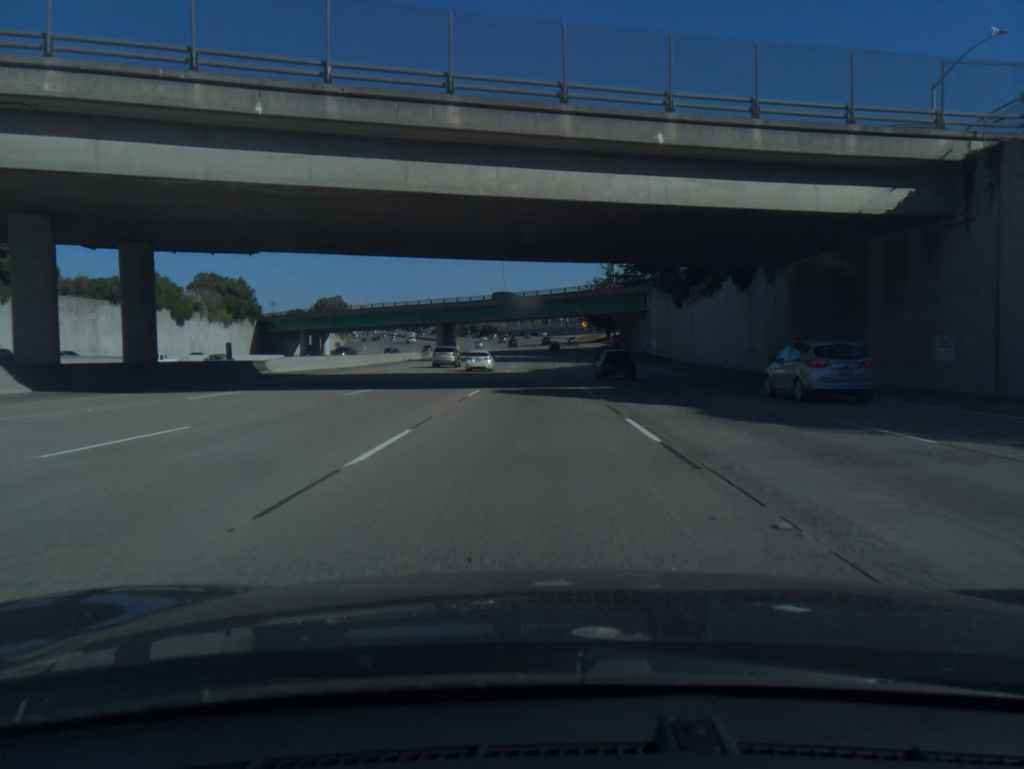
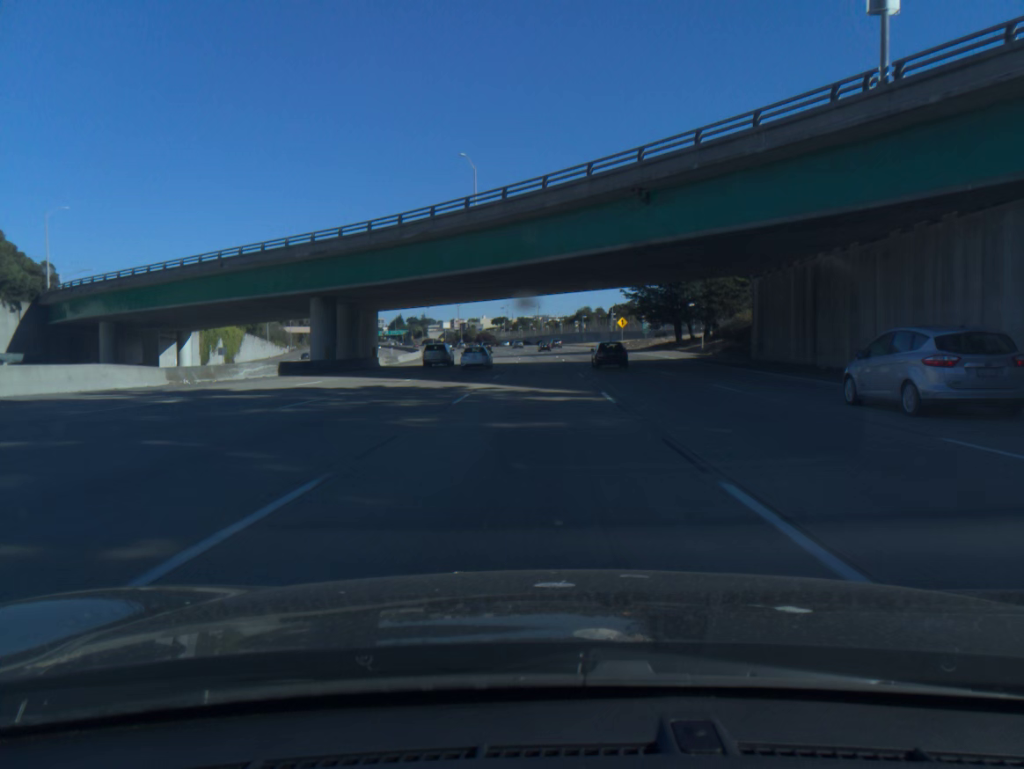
(-0.3, +76.3) m; -1°
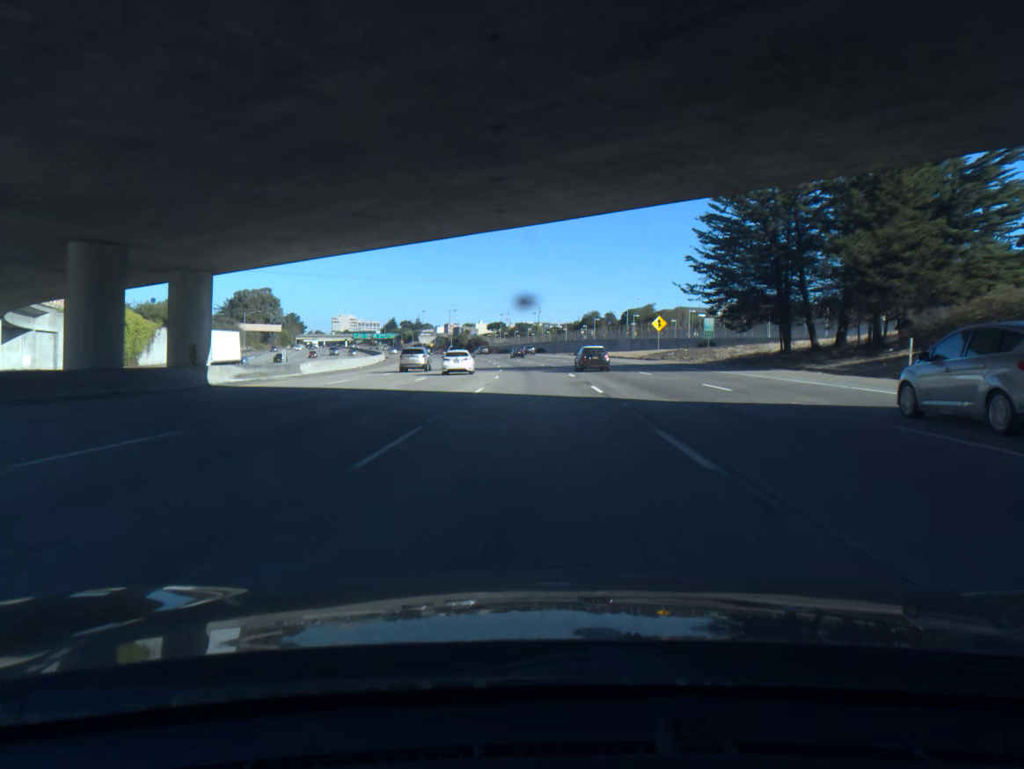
(0.0, +38.0) m; 0°
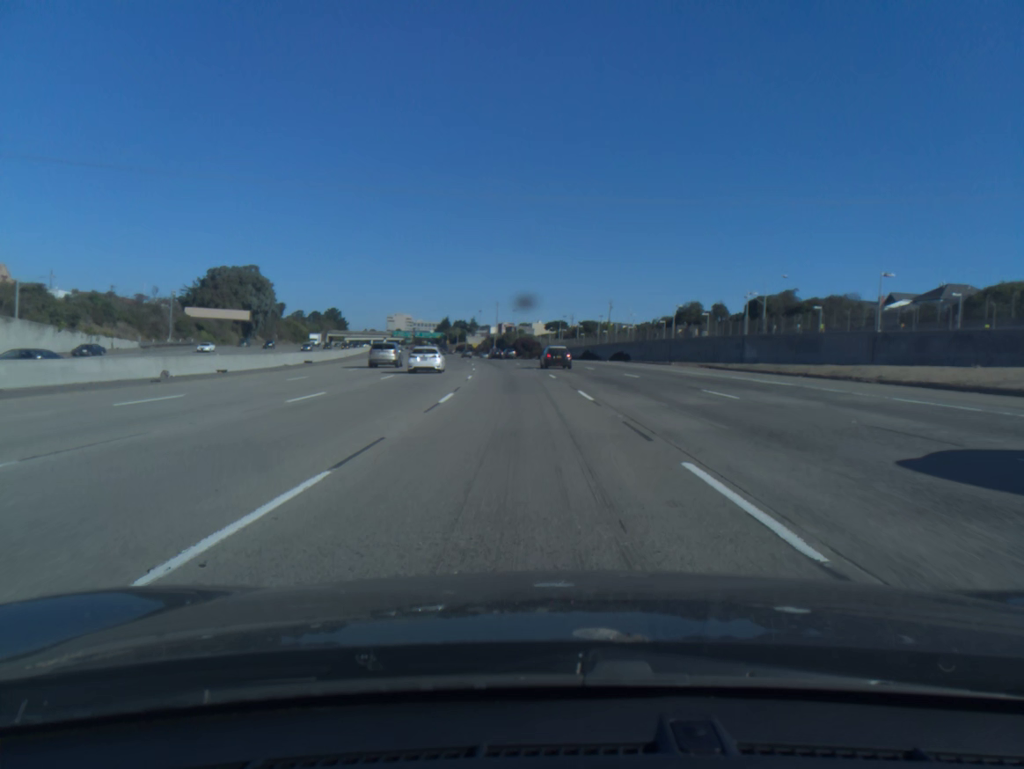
(-2.0, +74.8) m; -4°
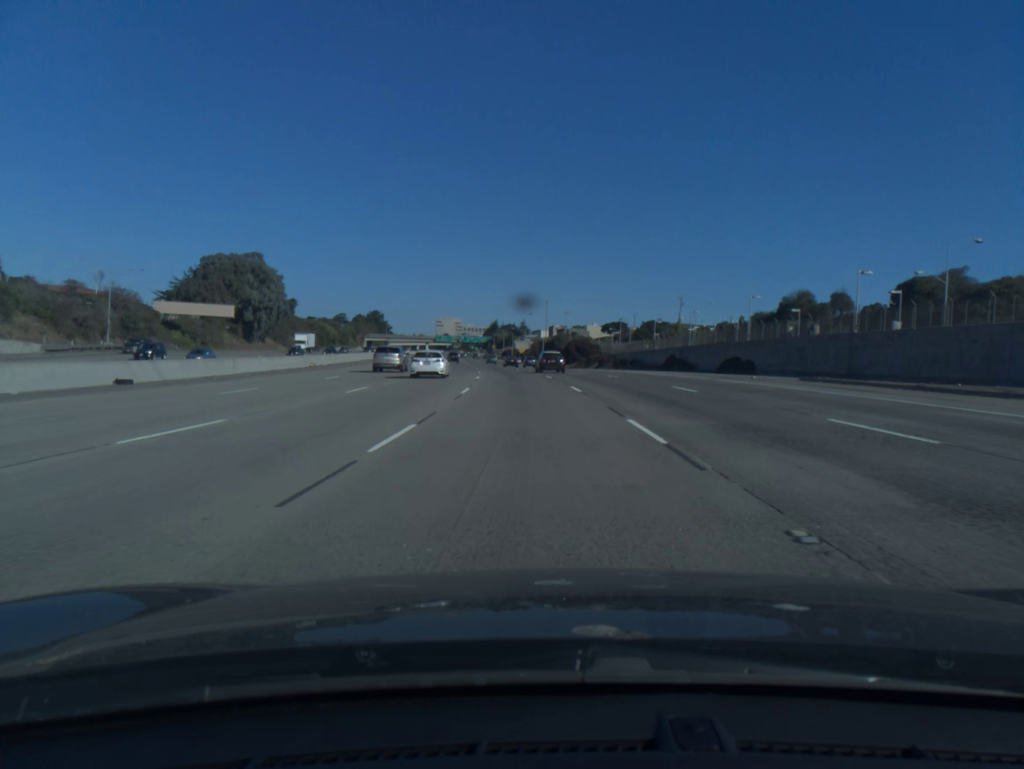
(-1.2, +37.1) m; -4°
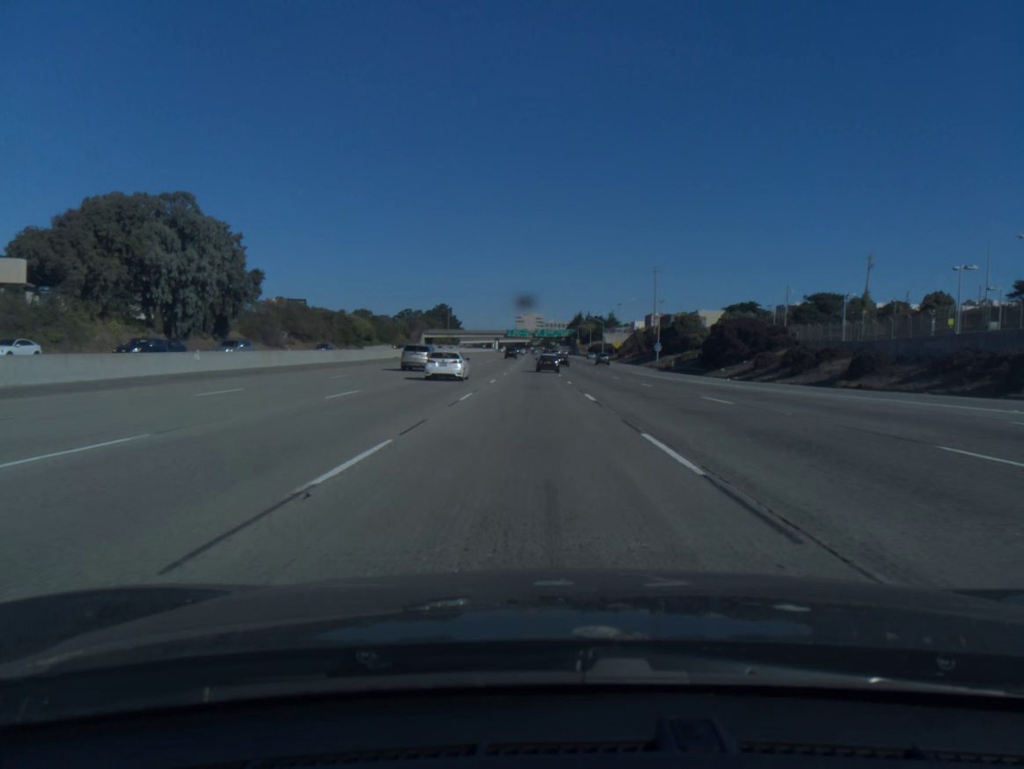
(-4.3, +74.5) m; -6°
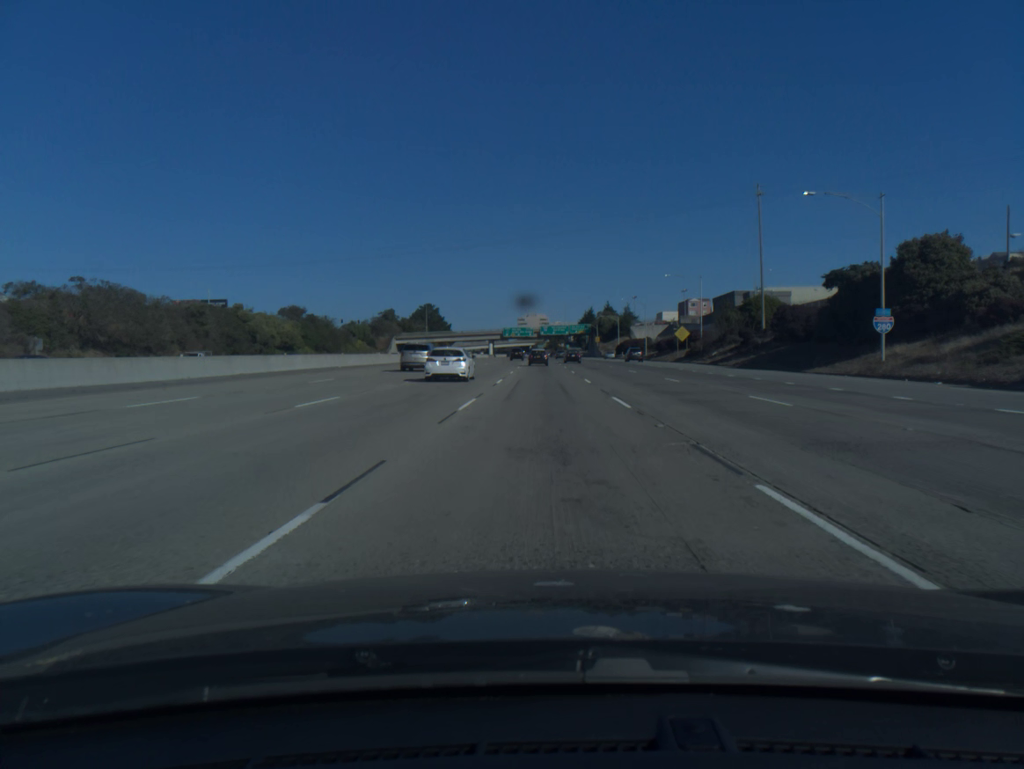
(-0.9, +76.0) m; 0°
